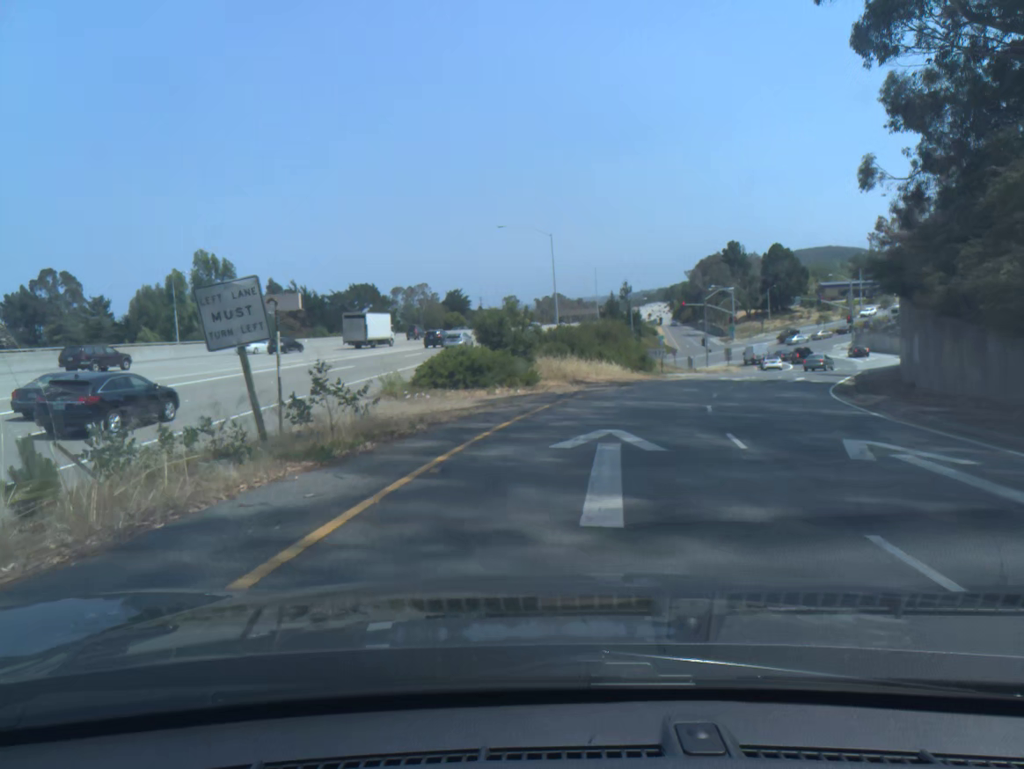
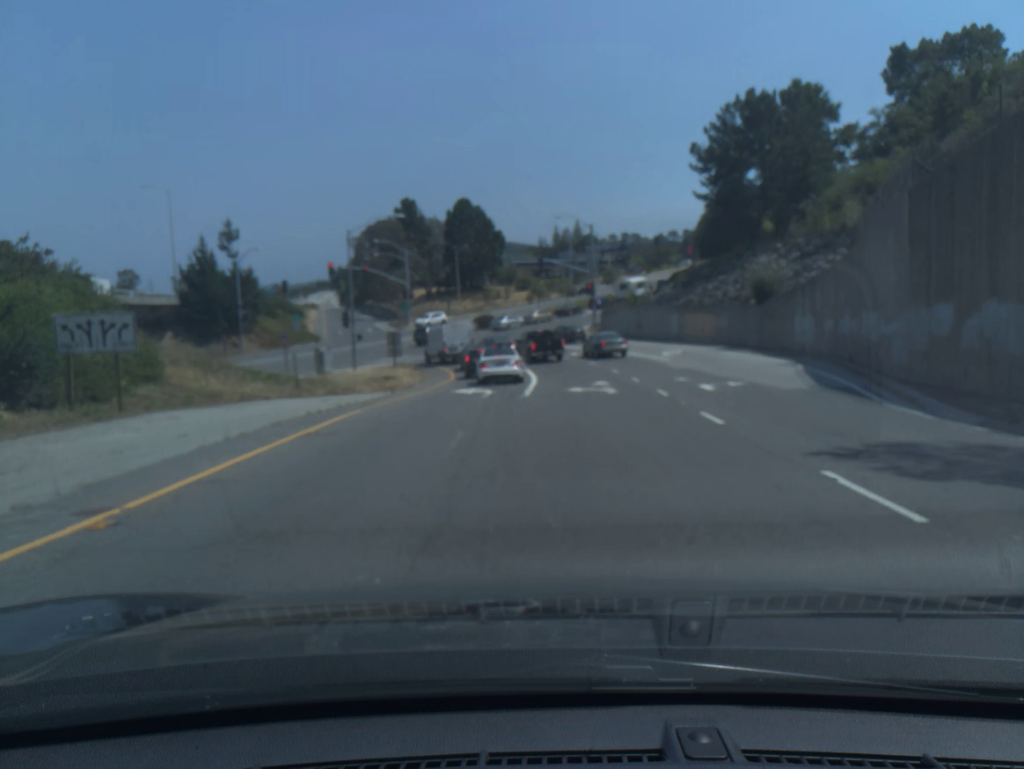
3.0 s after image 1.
(+12.5, +52.3) m; +22°
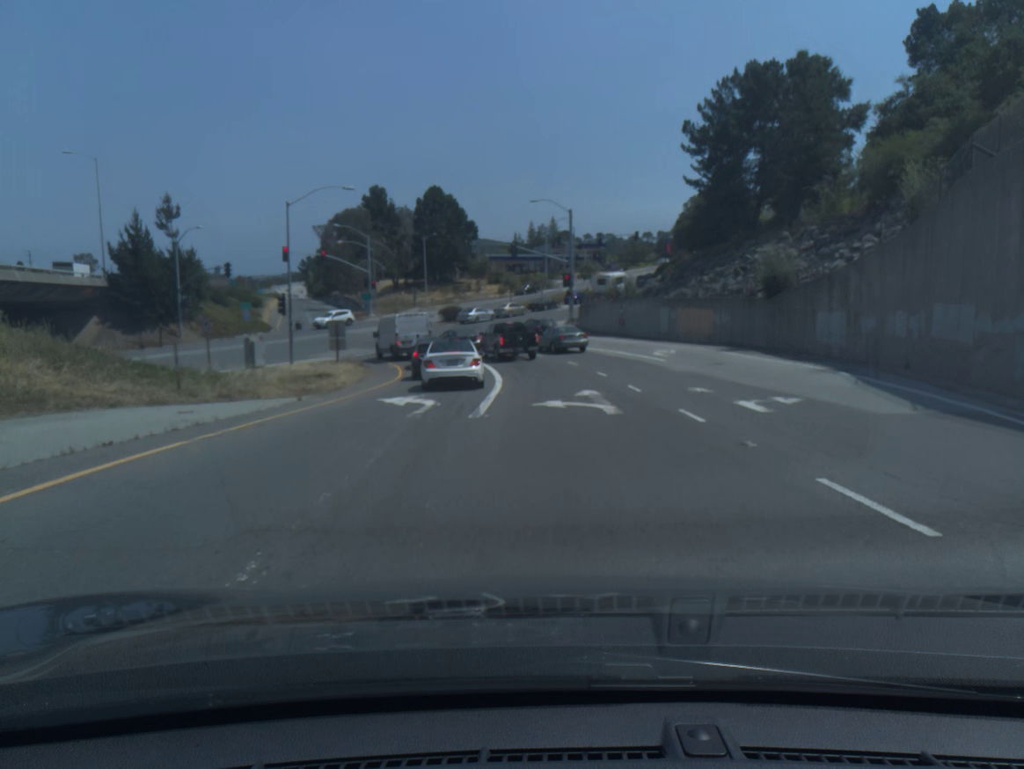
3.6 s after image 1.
(+0.1, +7.9) m; +2°
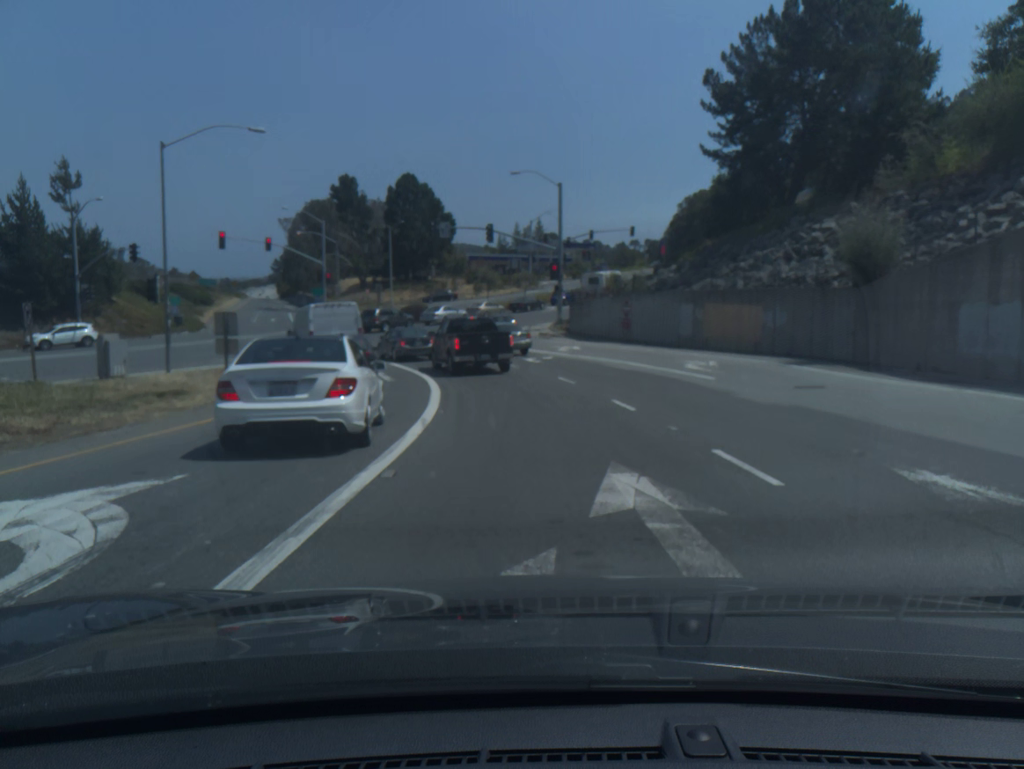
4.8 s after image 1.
(+0.3, +13.0) m; +1°
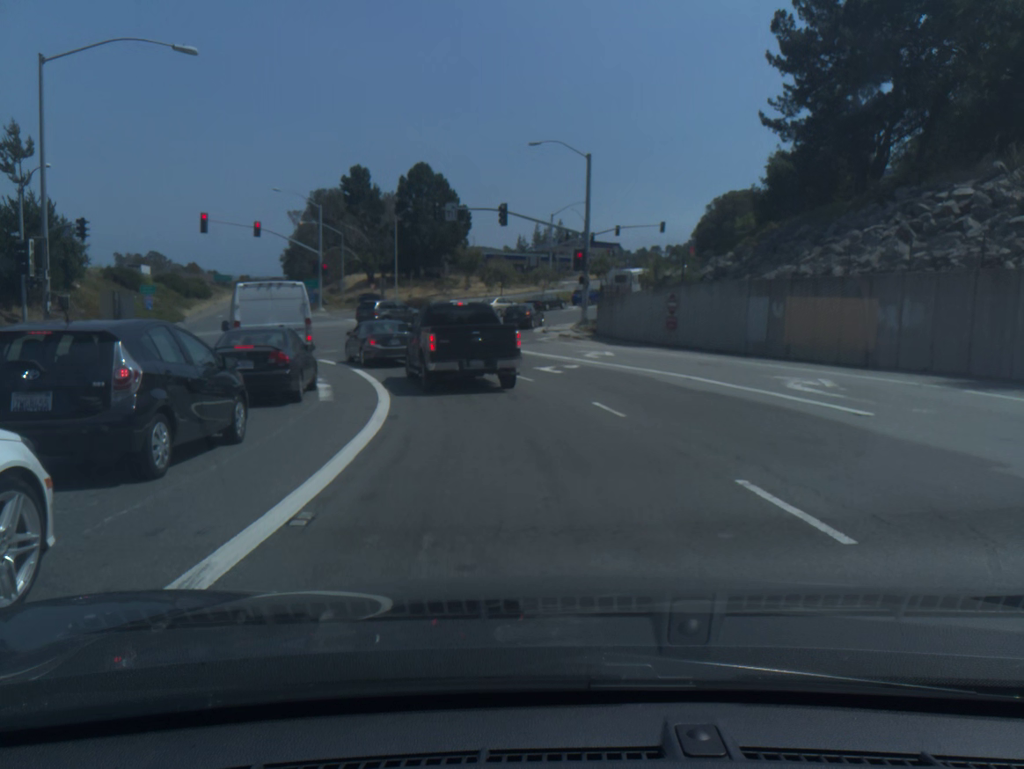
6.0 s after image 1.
(-0.1, +9.4) m; -2°
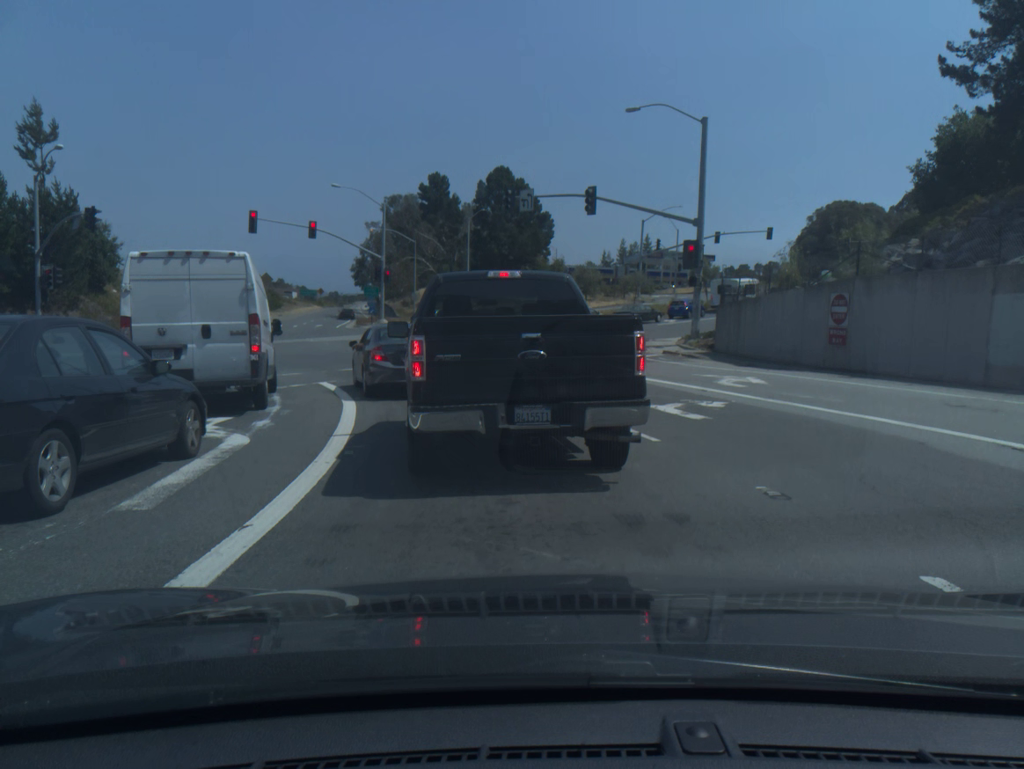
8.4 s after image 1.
(-0.5, +10.2) m; -6°
